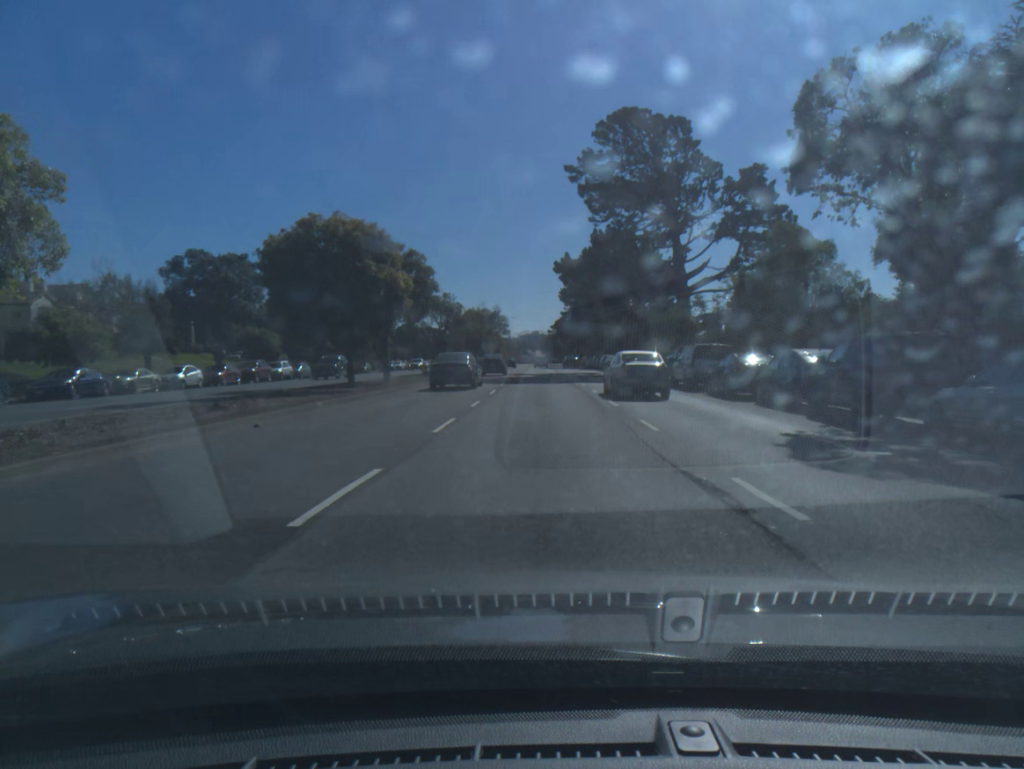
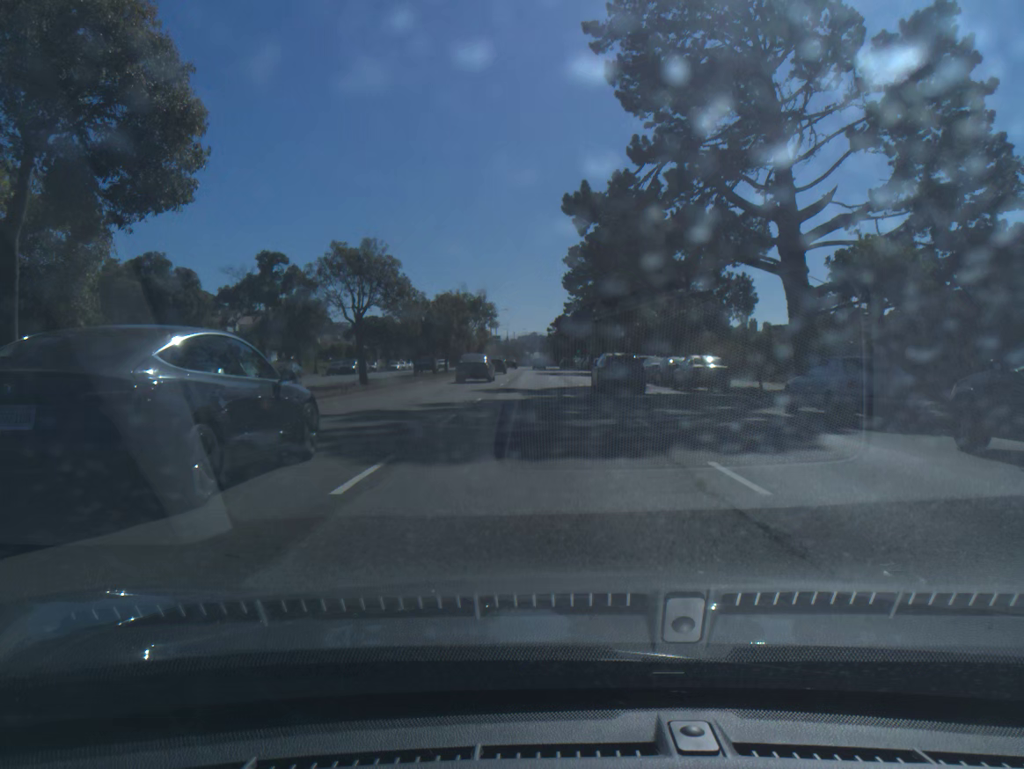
(+0.1, +28.0) m; 0°
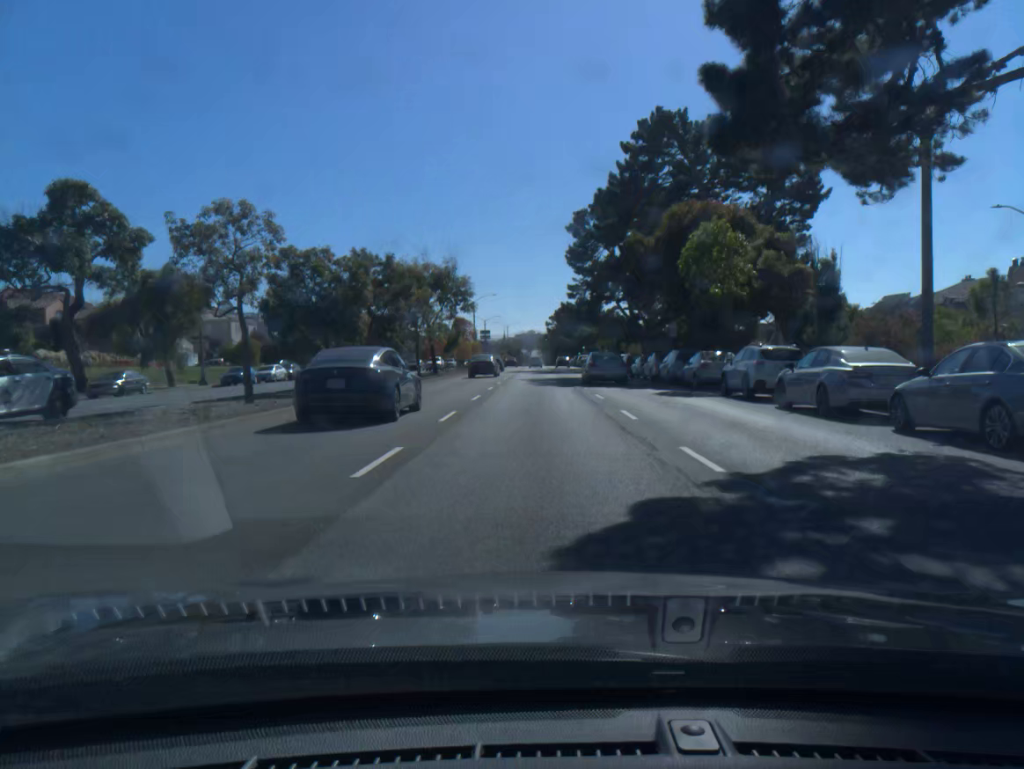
(+0.1, +28.0) m; 0°
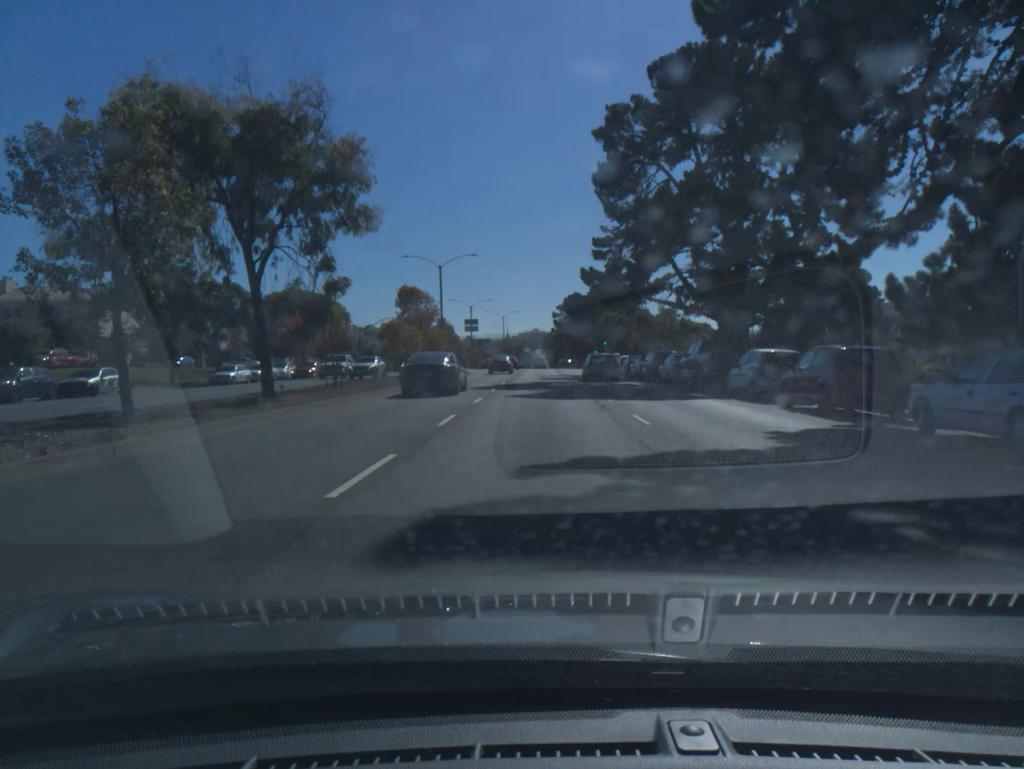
(-0.2, +37.5) m; 0°
